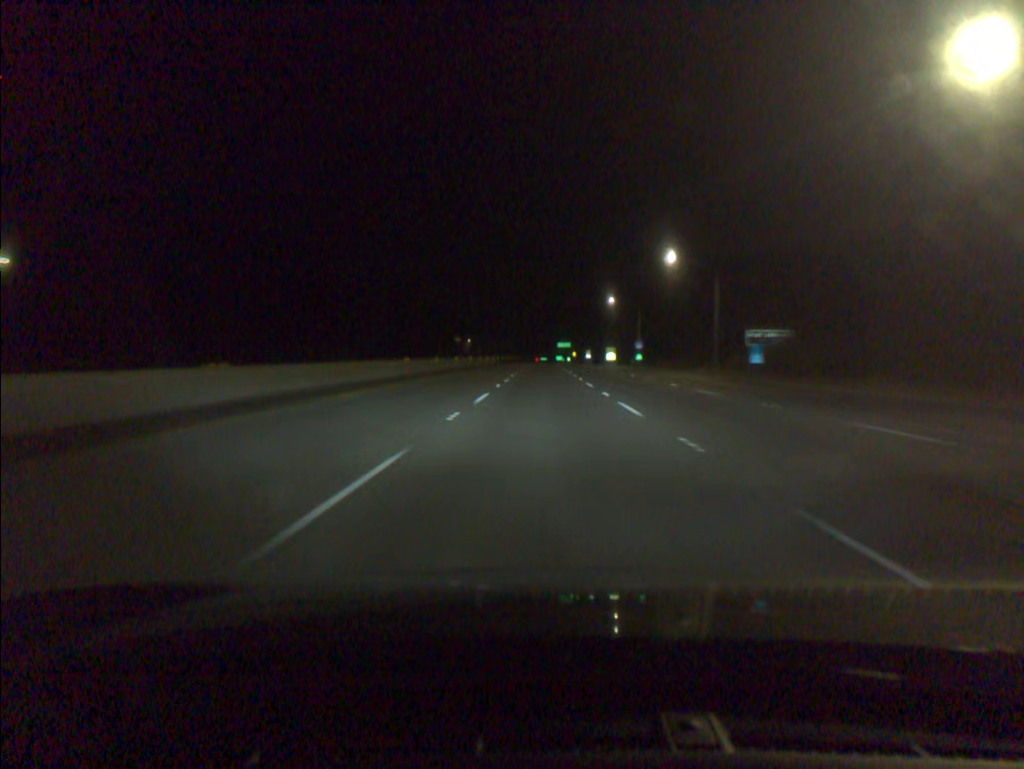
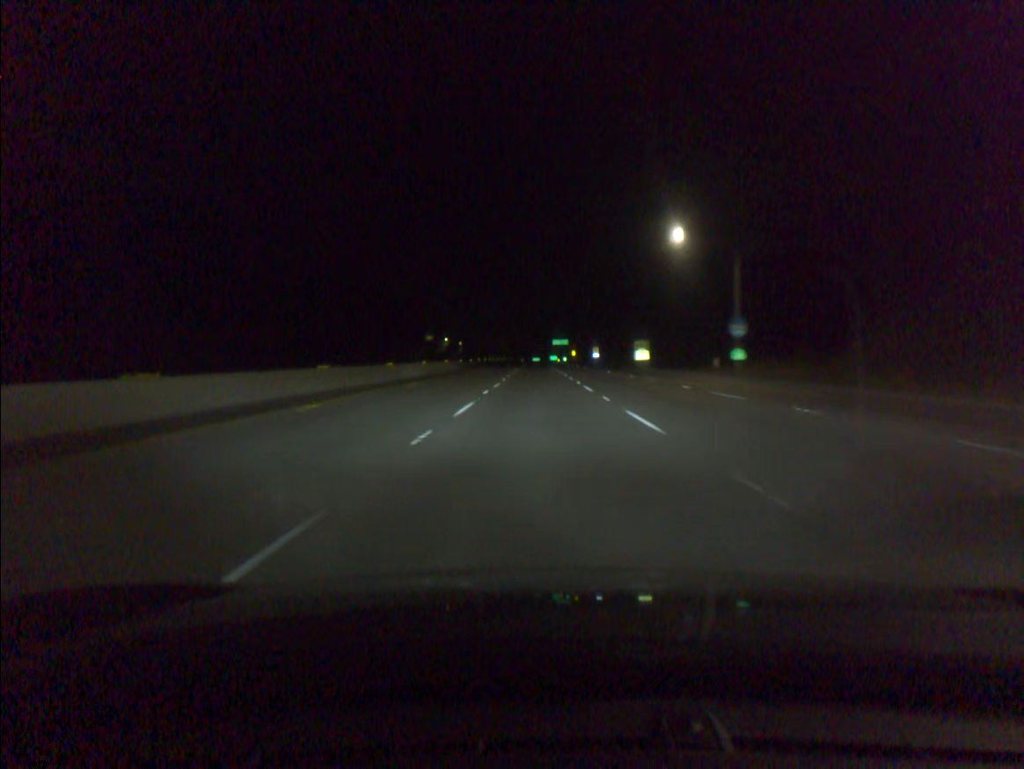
(+0.2, +61.8) m; +1°
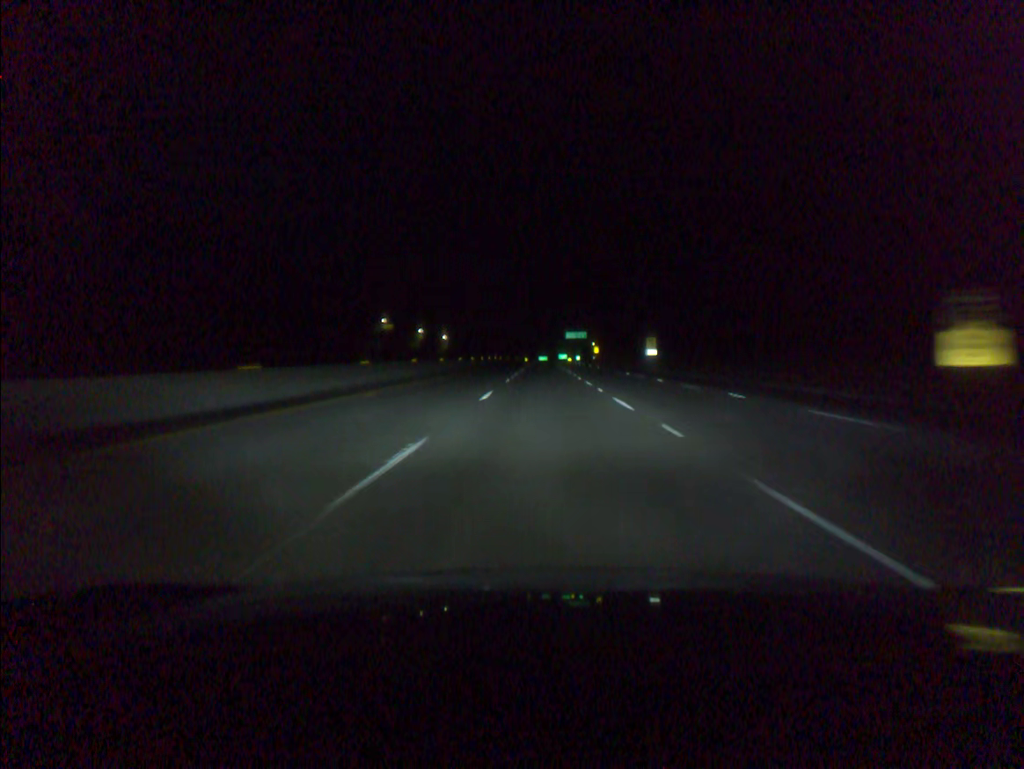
(-0.4, +82.1) m; 0°
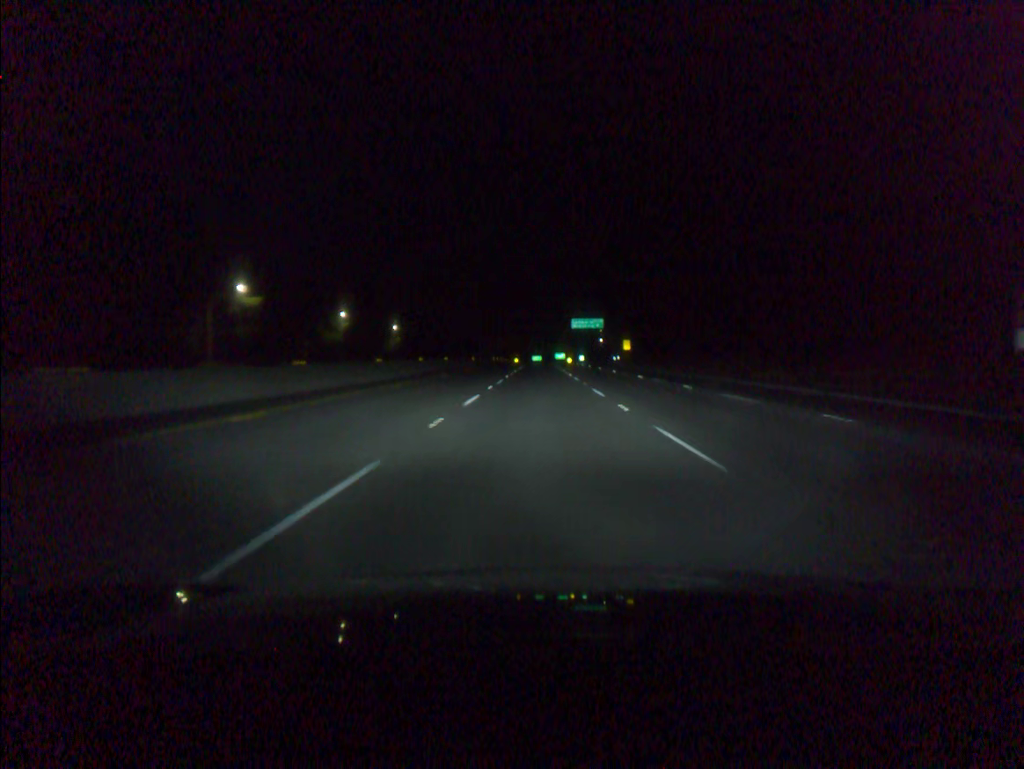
(+0.5, +81.9) m; 0°
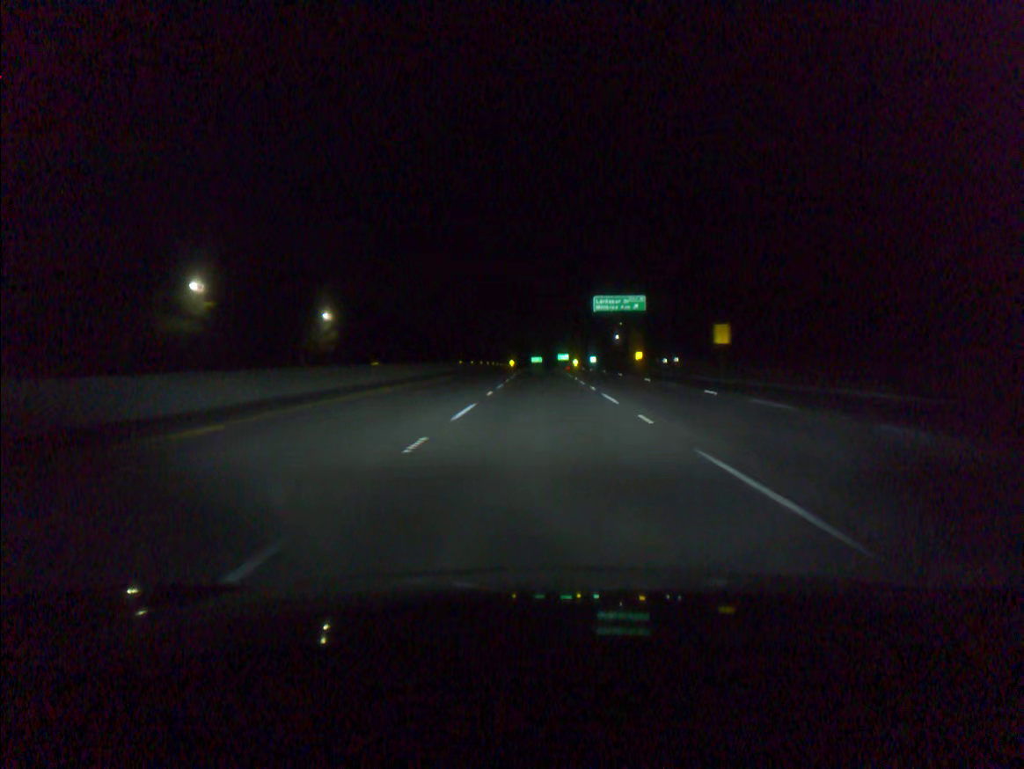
(0.0, +61.3) m; 0°
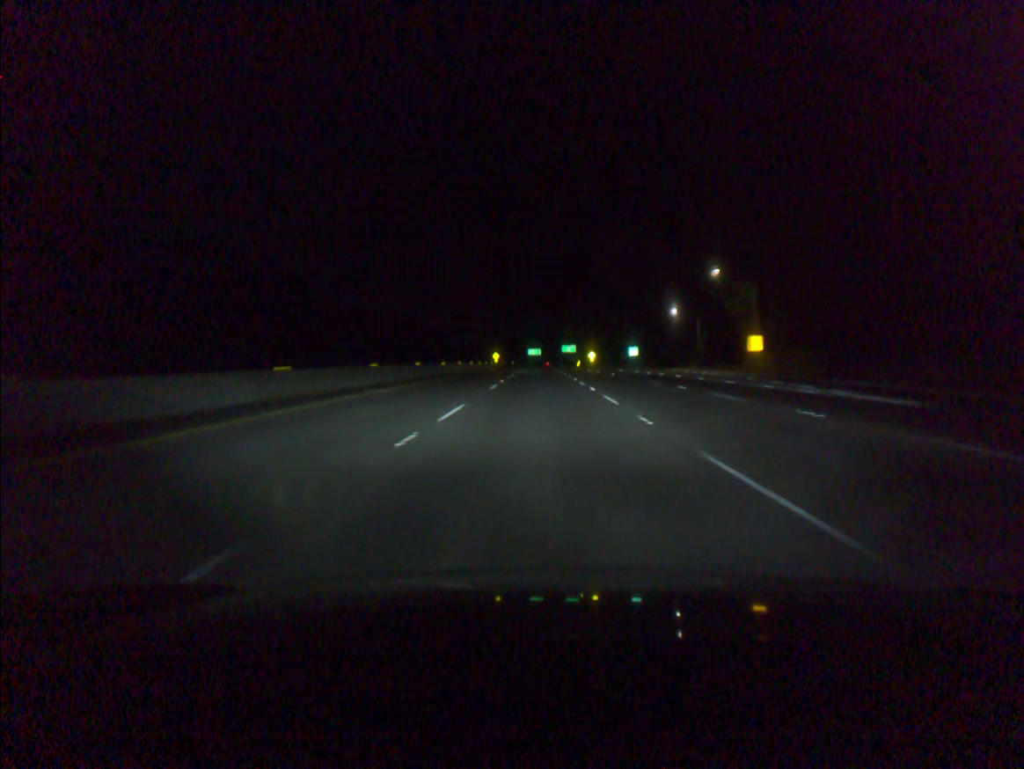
(+0.2, +102.3) m; 0°
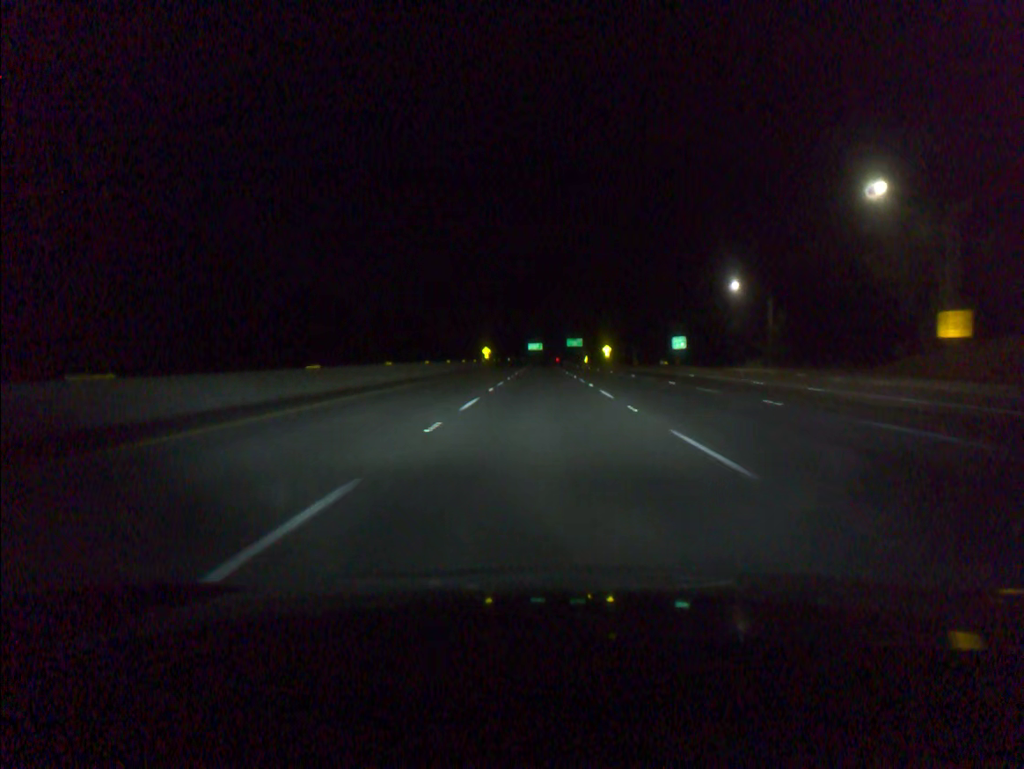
(-0.1, +41.0) m; 0°
